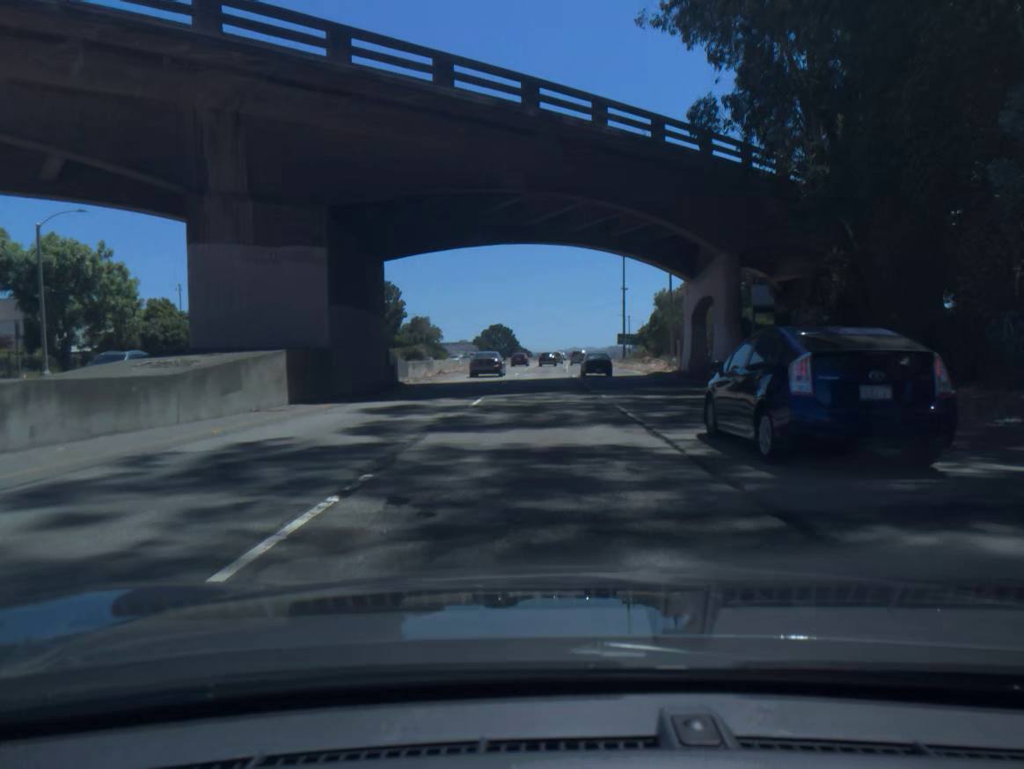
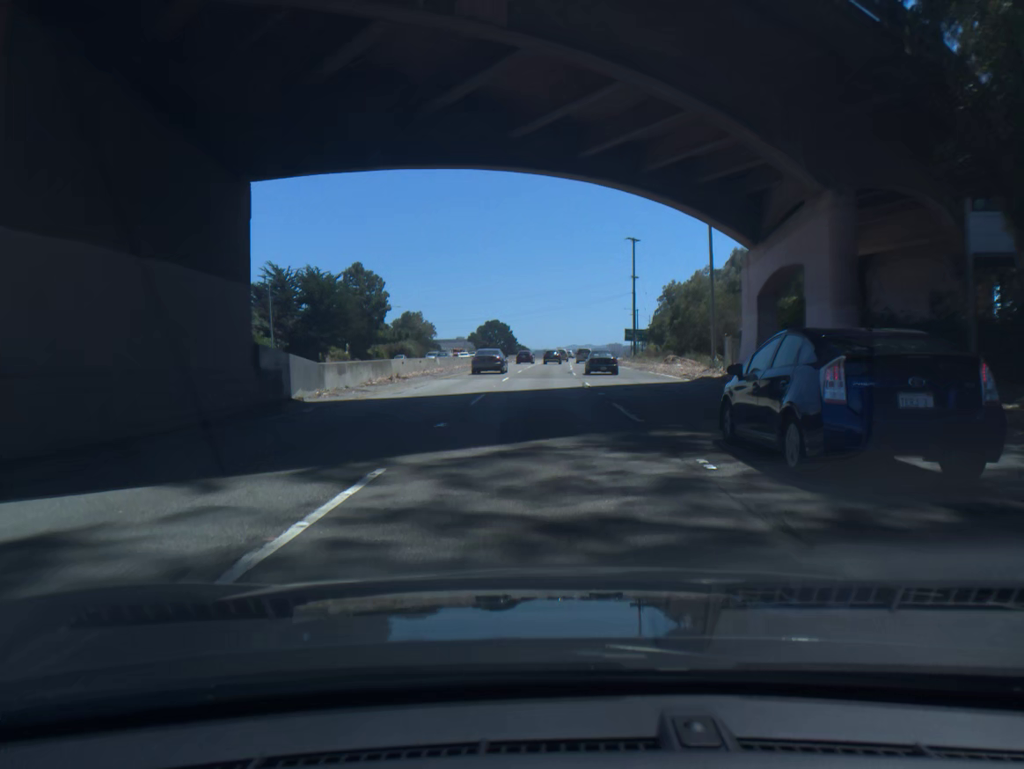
(0.0, +14.0) m; 0°
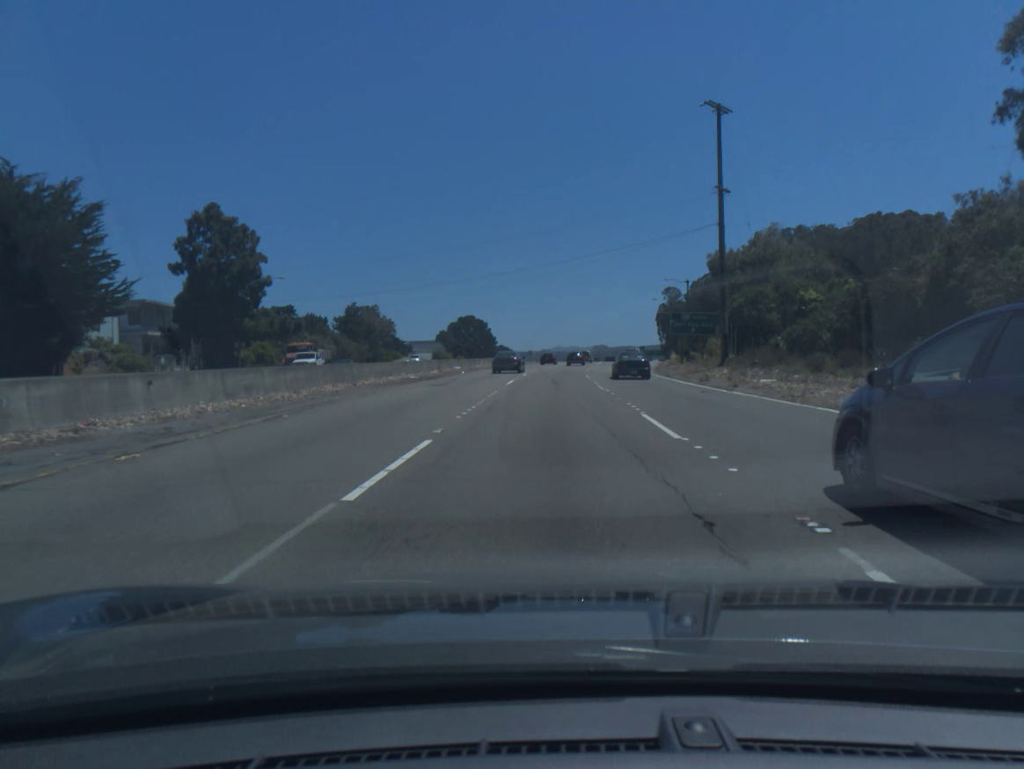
(+0.3, +55.7) m; +1°
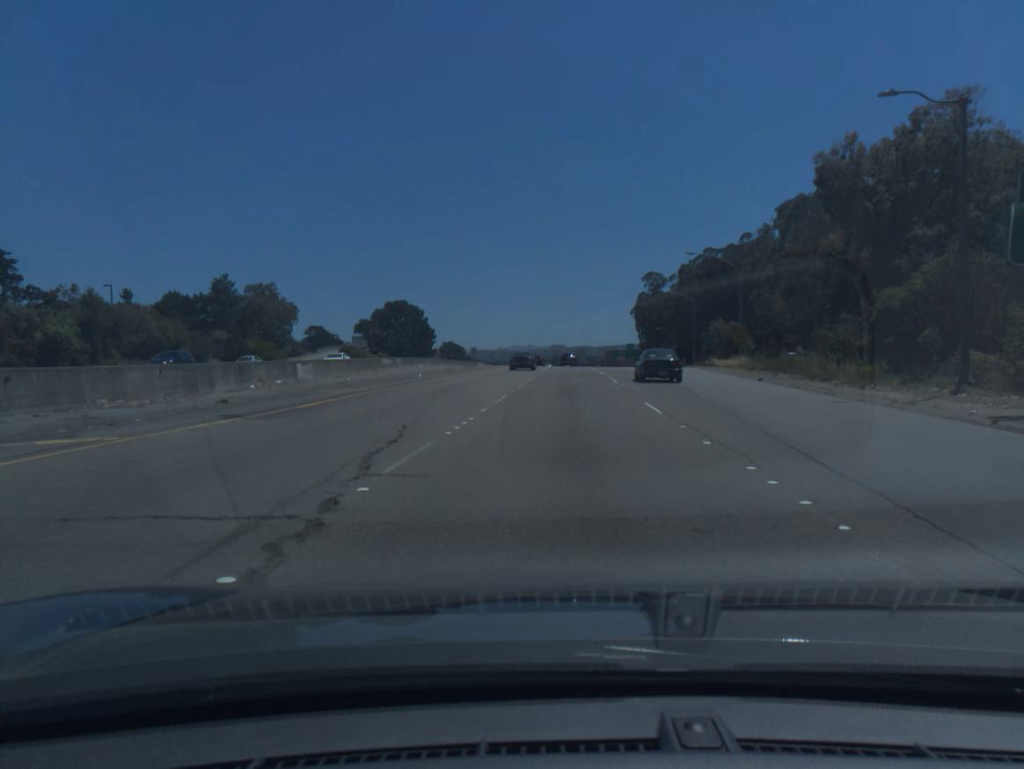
(+1.2, +55.7) m; +3°
